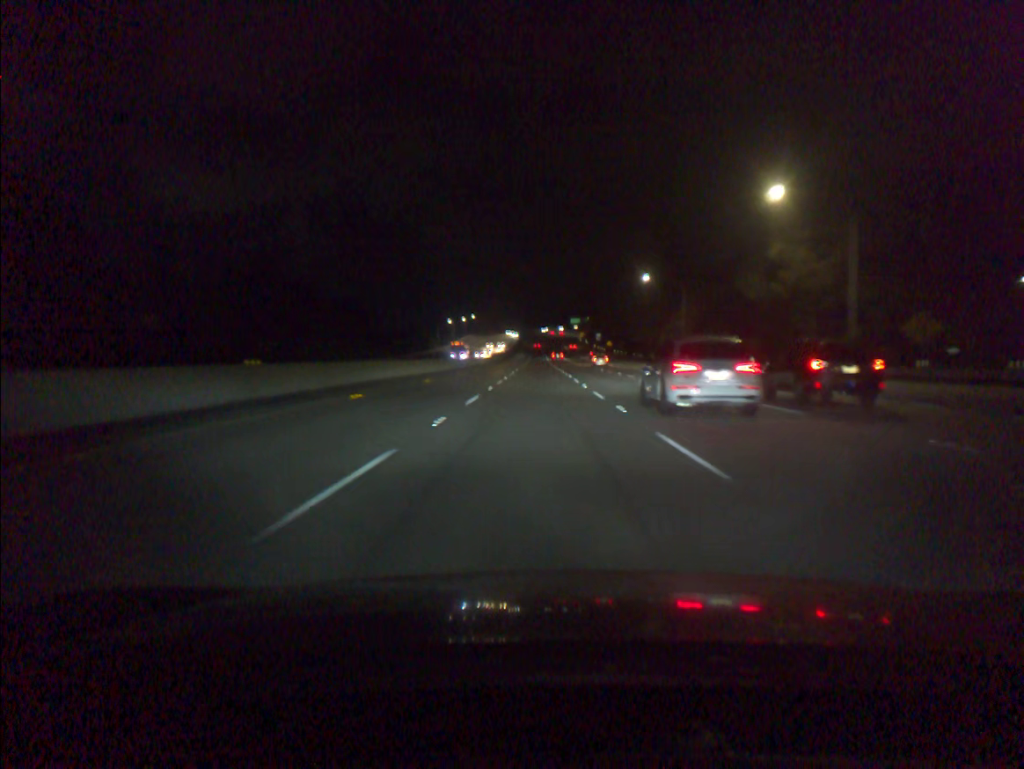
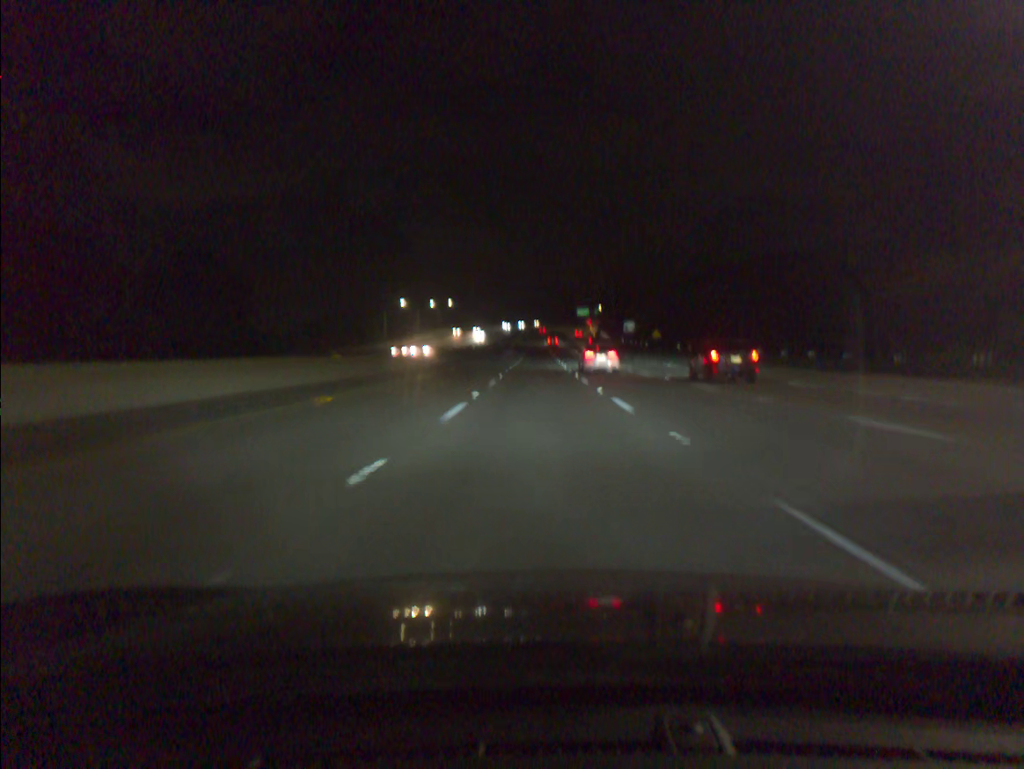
(-0.3, +91.6) m; 0°
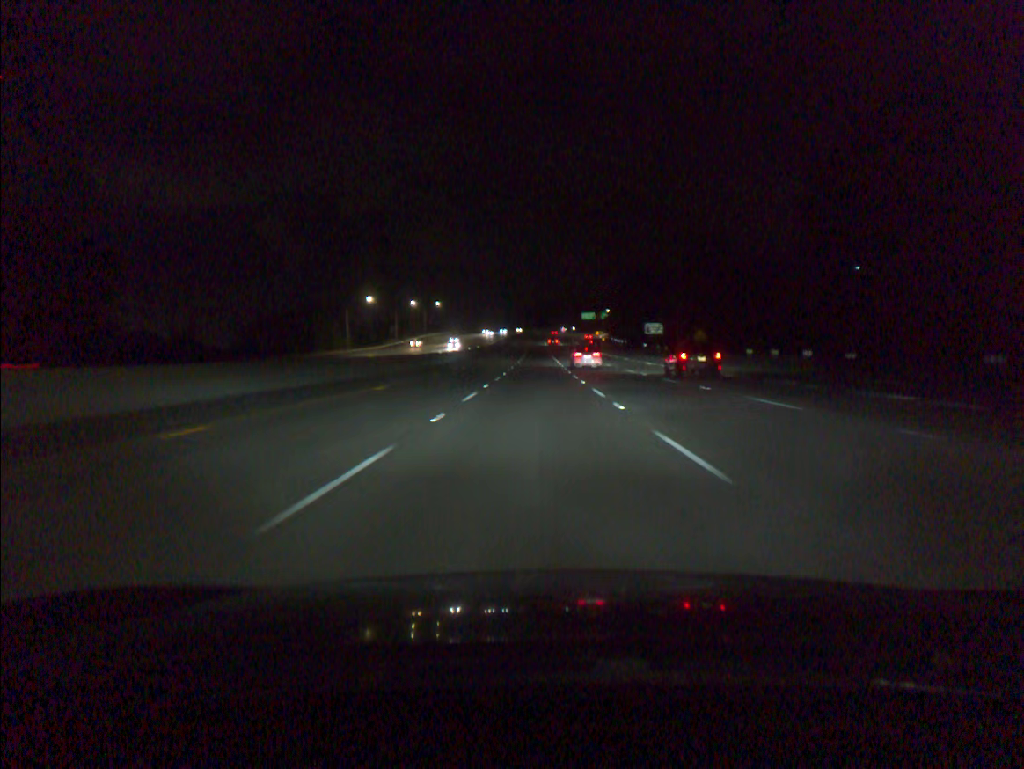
(0.0, +36.5) m; 0°
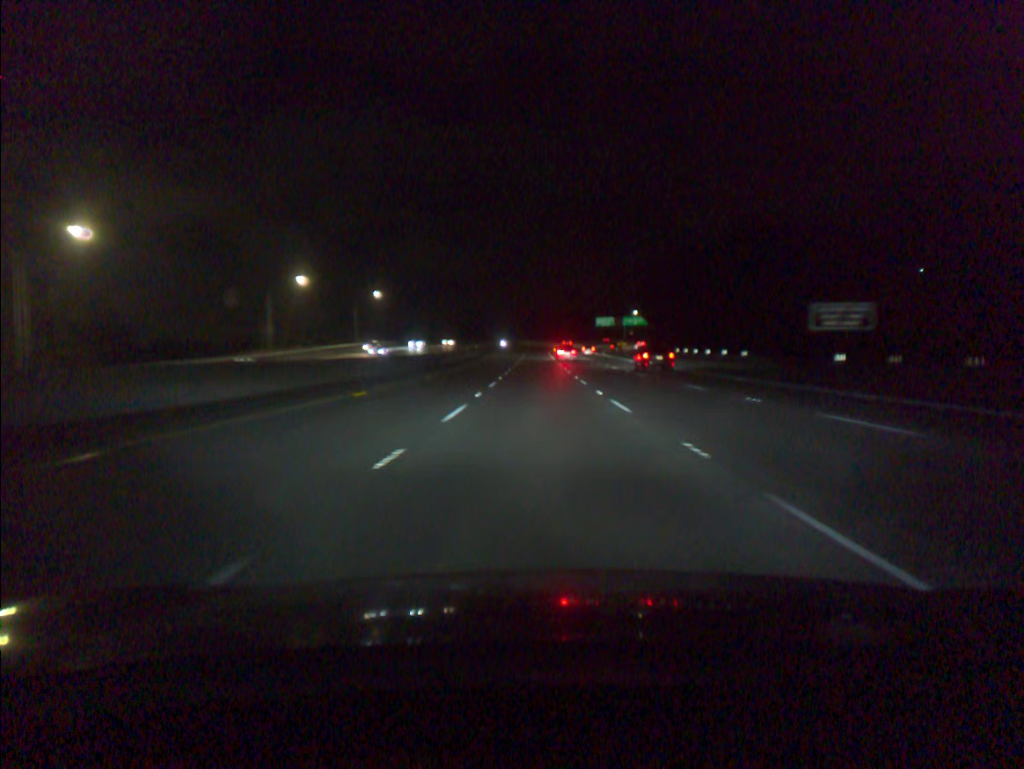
(-0.3, +90.9) m; 0°
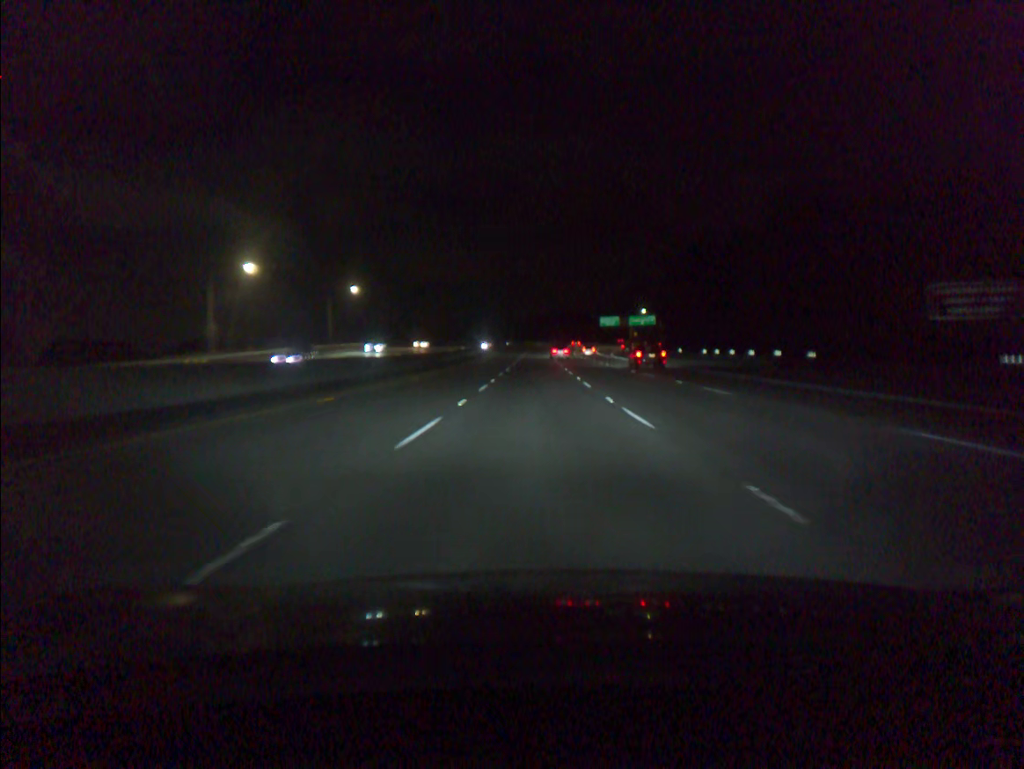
(0.0, +18.1) m; 0°
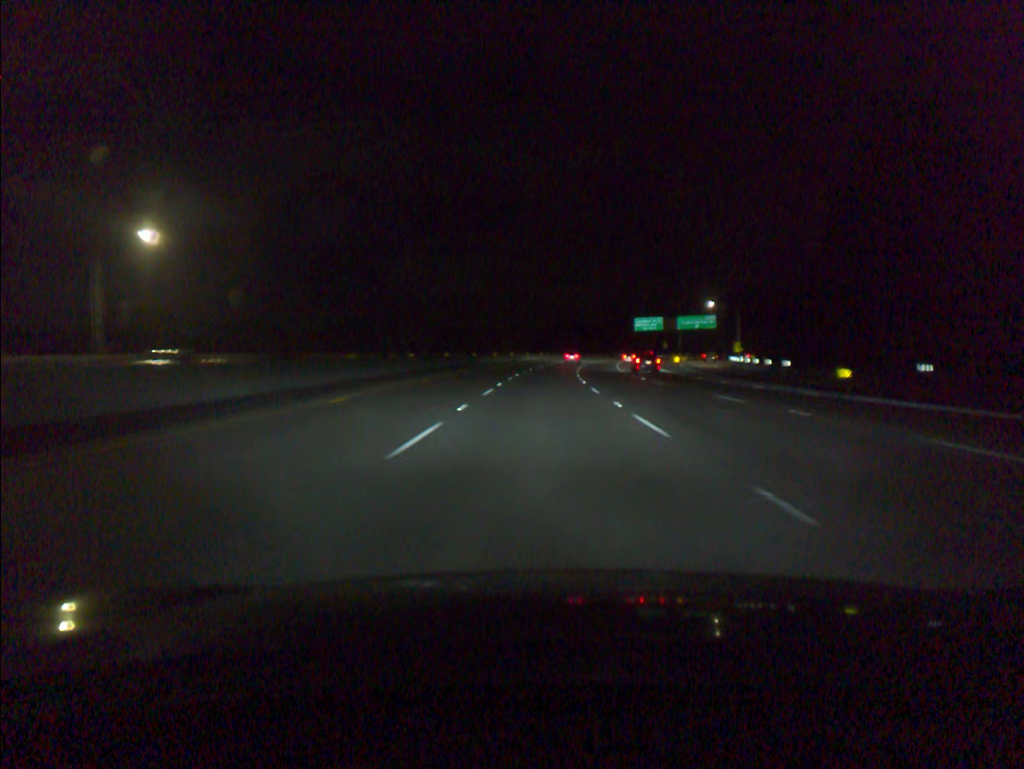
(-0.3, +72.0) m; 0°
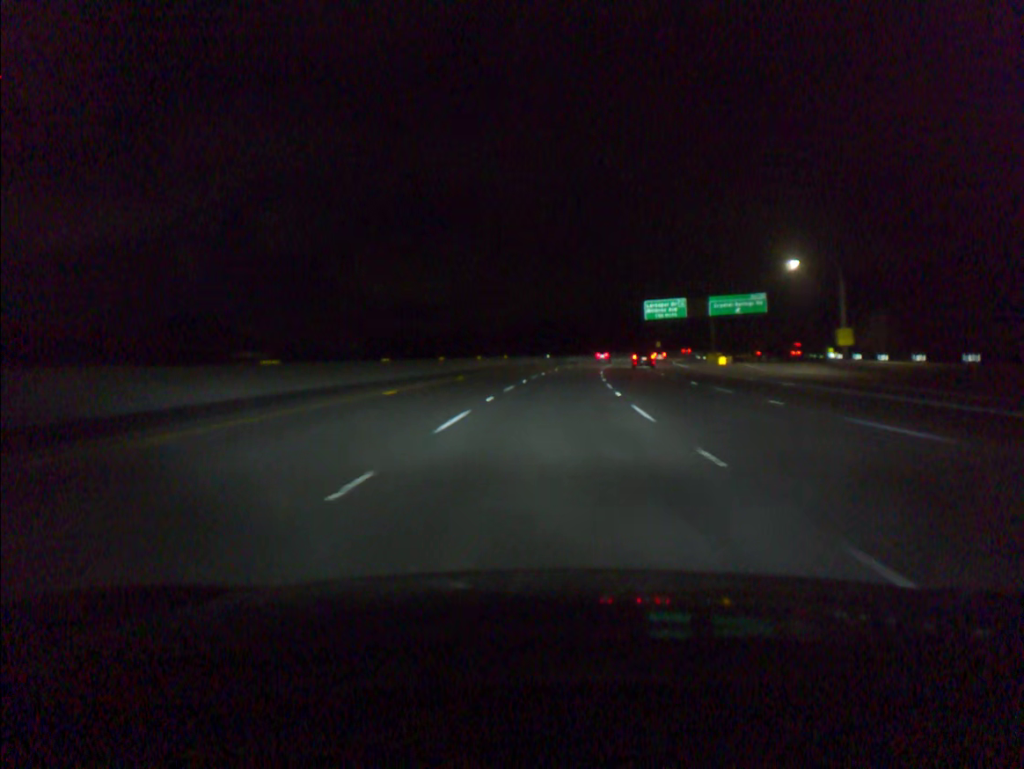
(+0.7, +54.0) m; +2°
